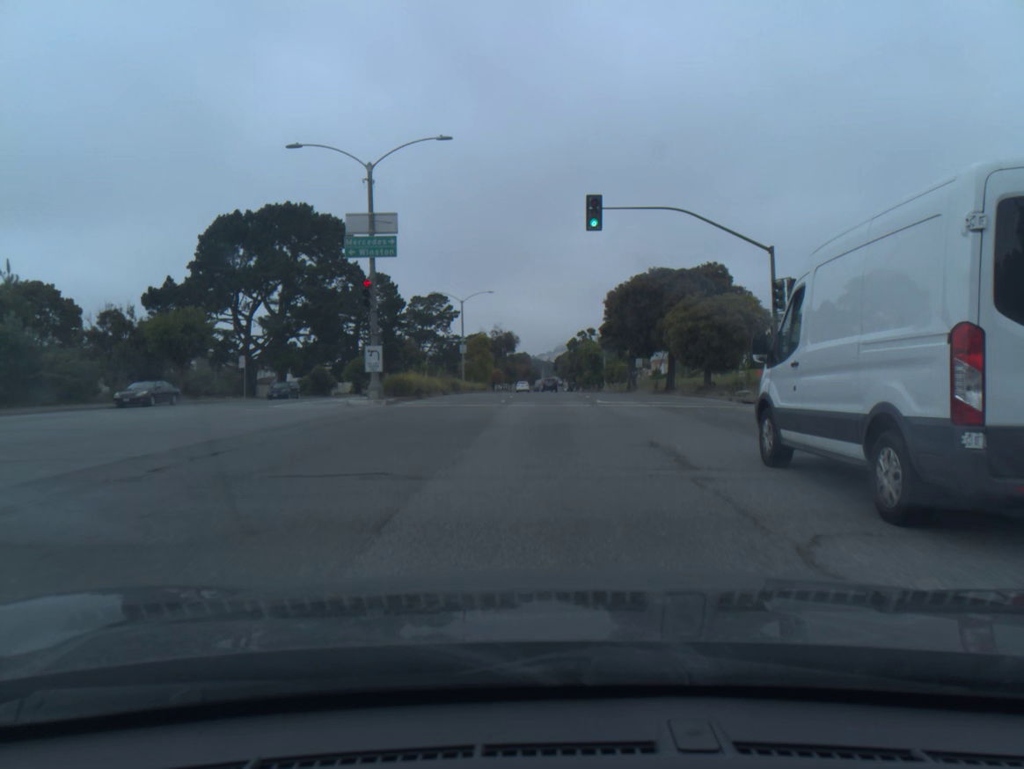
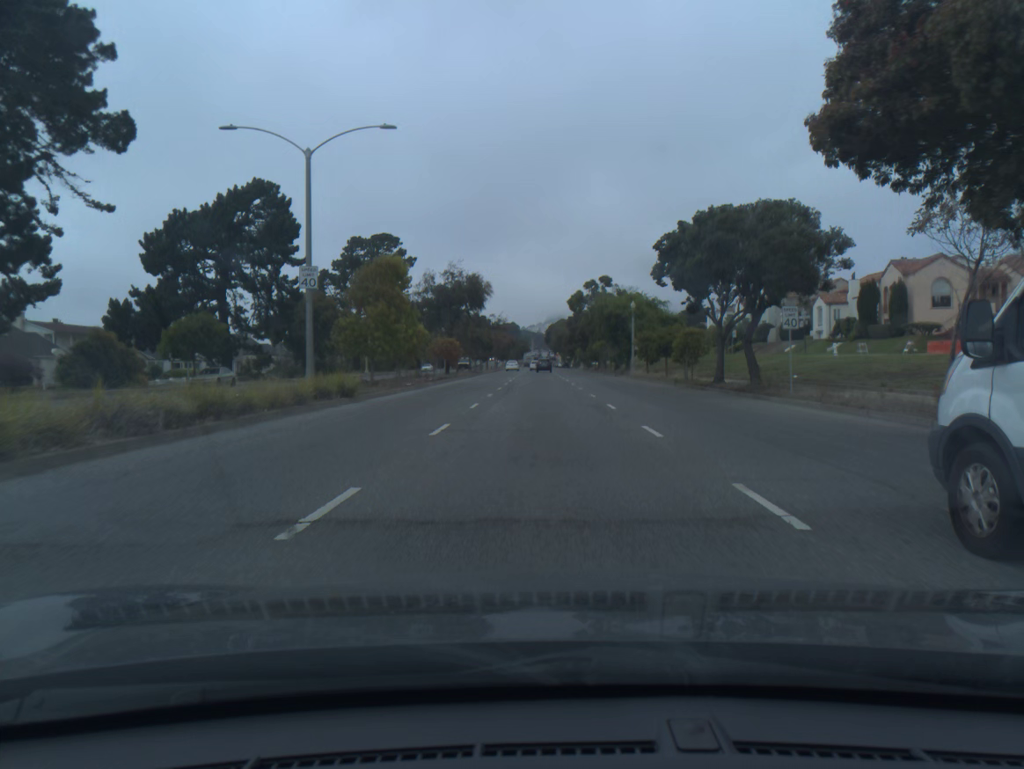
(+0.3, +44.8) m; +1°
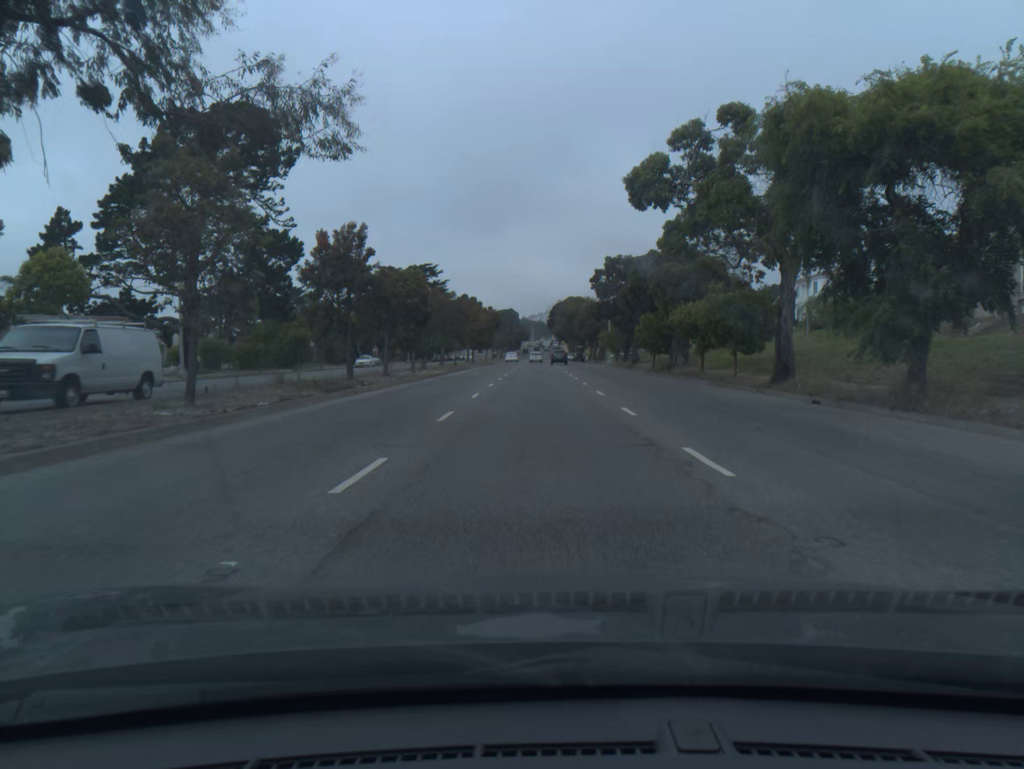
(-0.3, +56.5) m; 0°
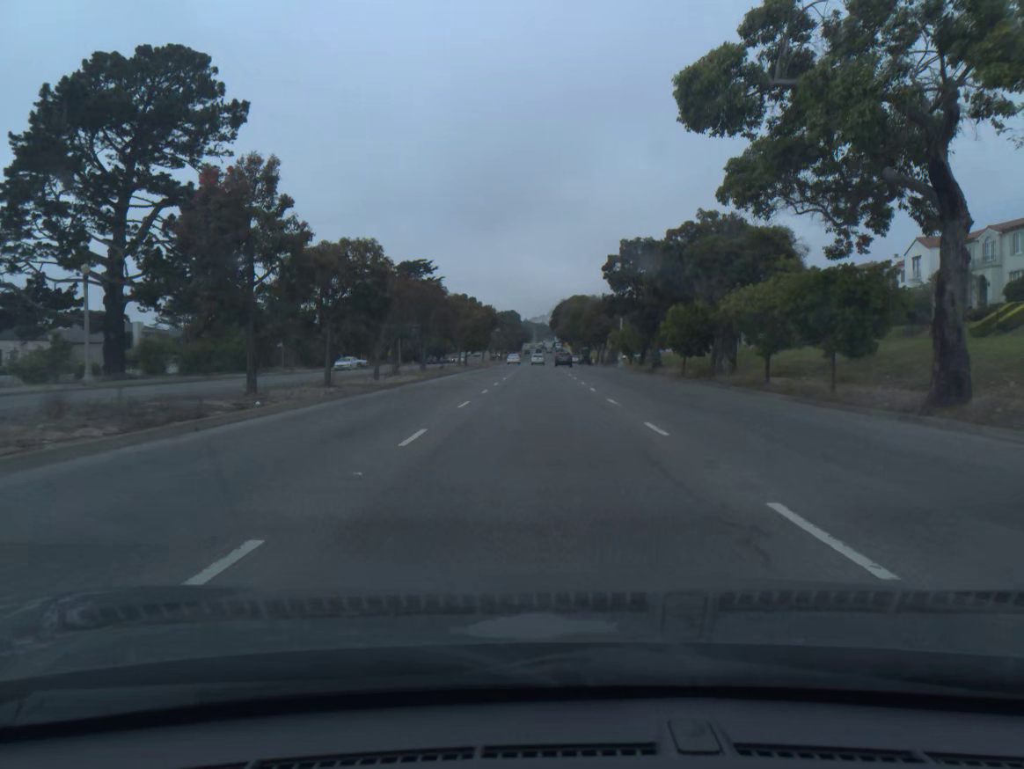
(0.0, +11.1) m; 0°
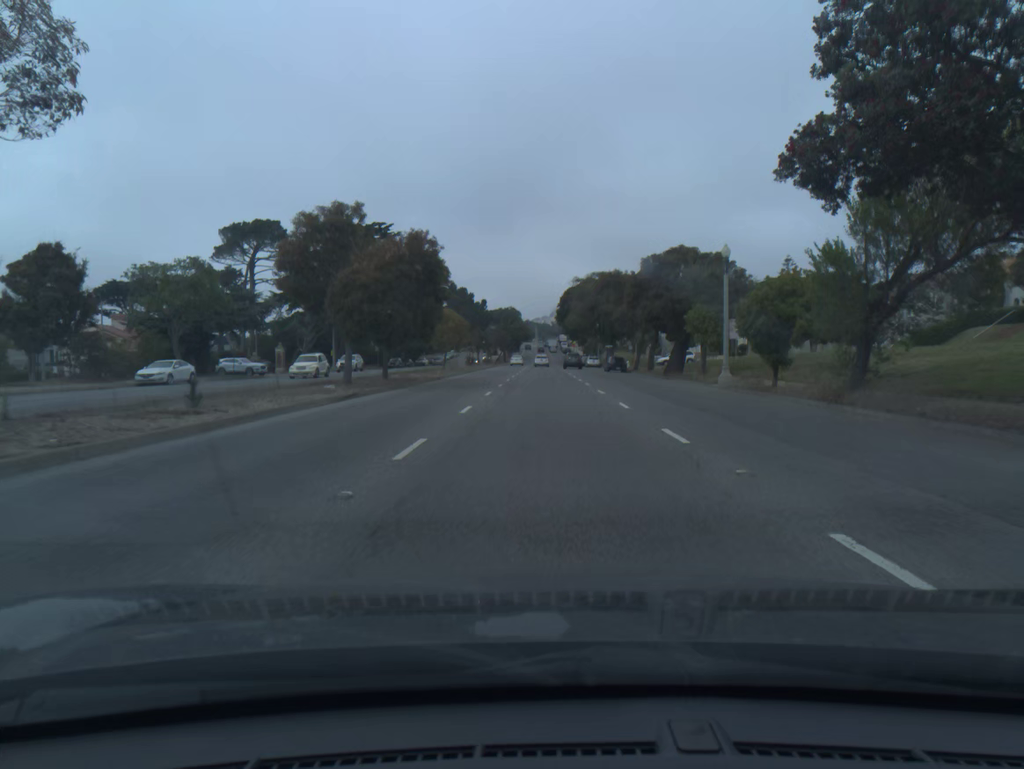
(-0.1, +44.2) m; 0°
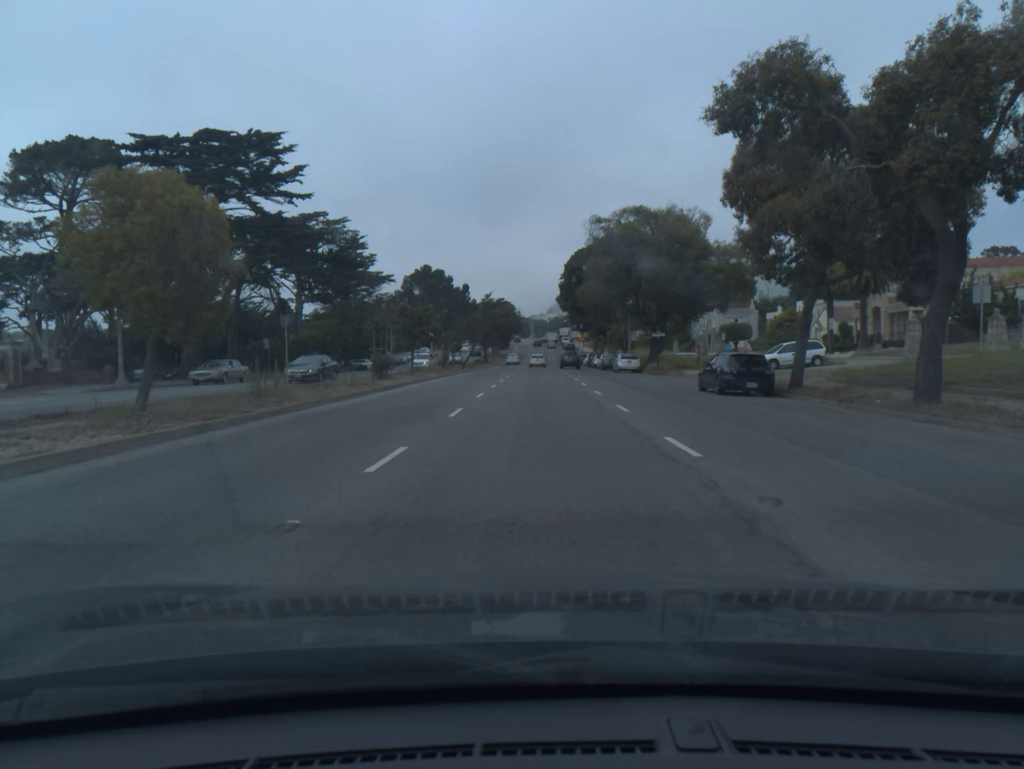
(+0.2, +44.5) m; 0°
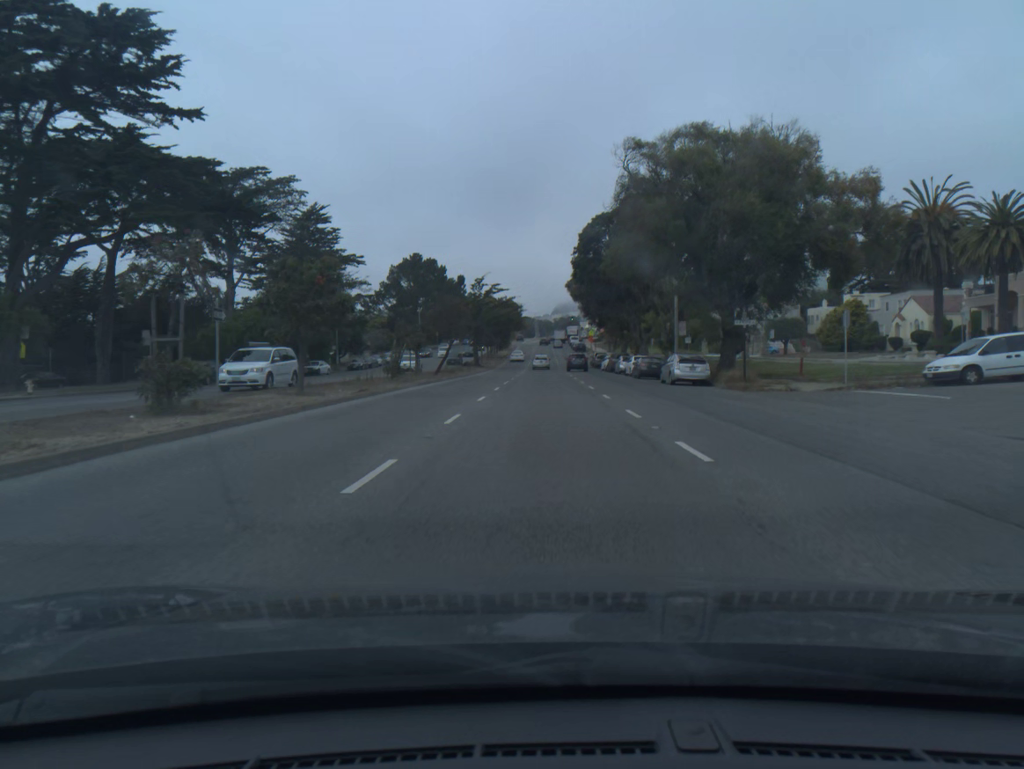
(-0.1, +22.4) m; 0°
